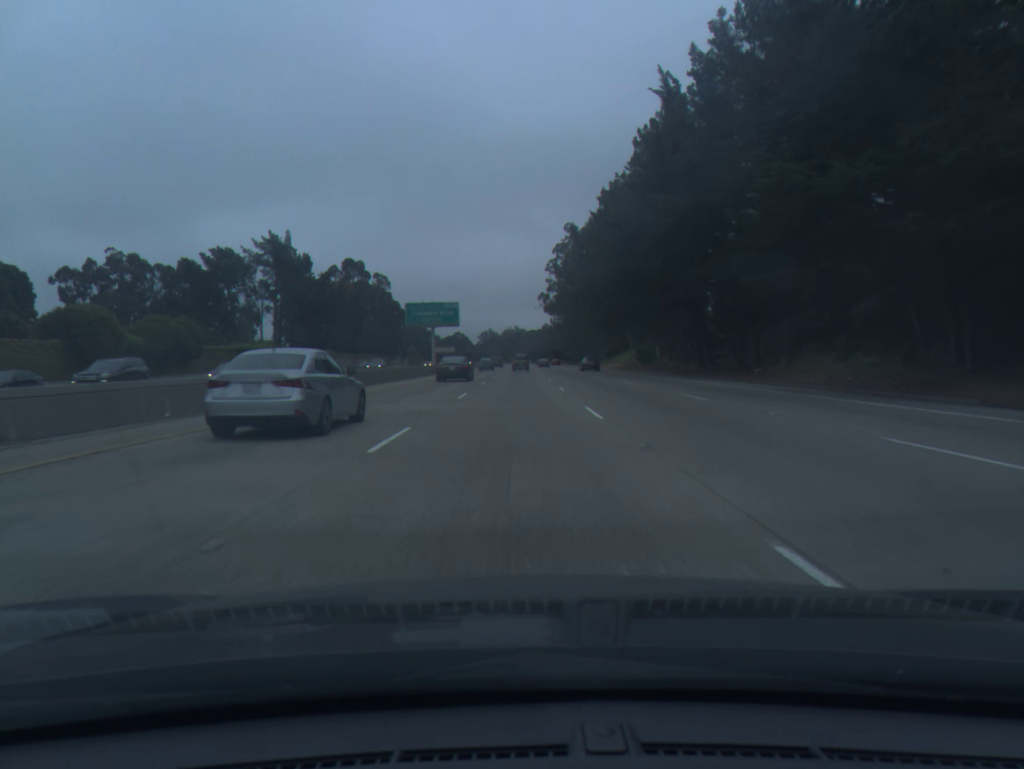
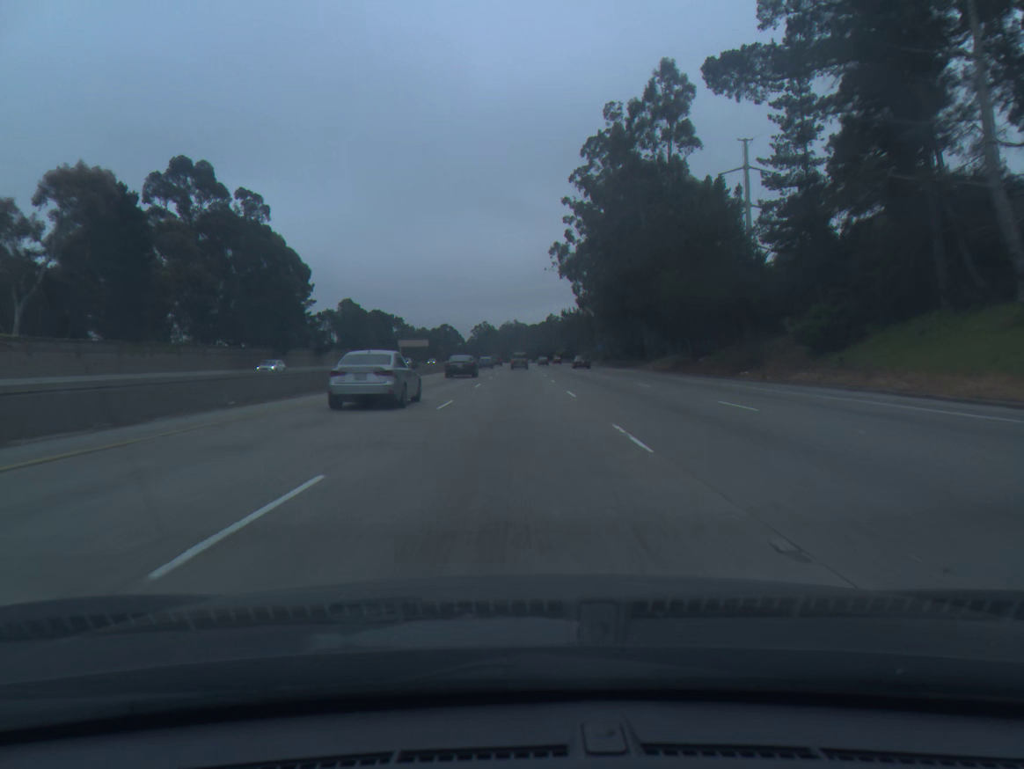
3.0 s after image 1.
(+0.1, +93.3) m; 0°
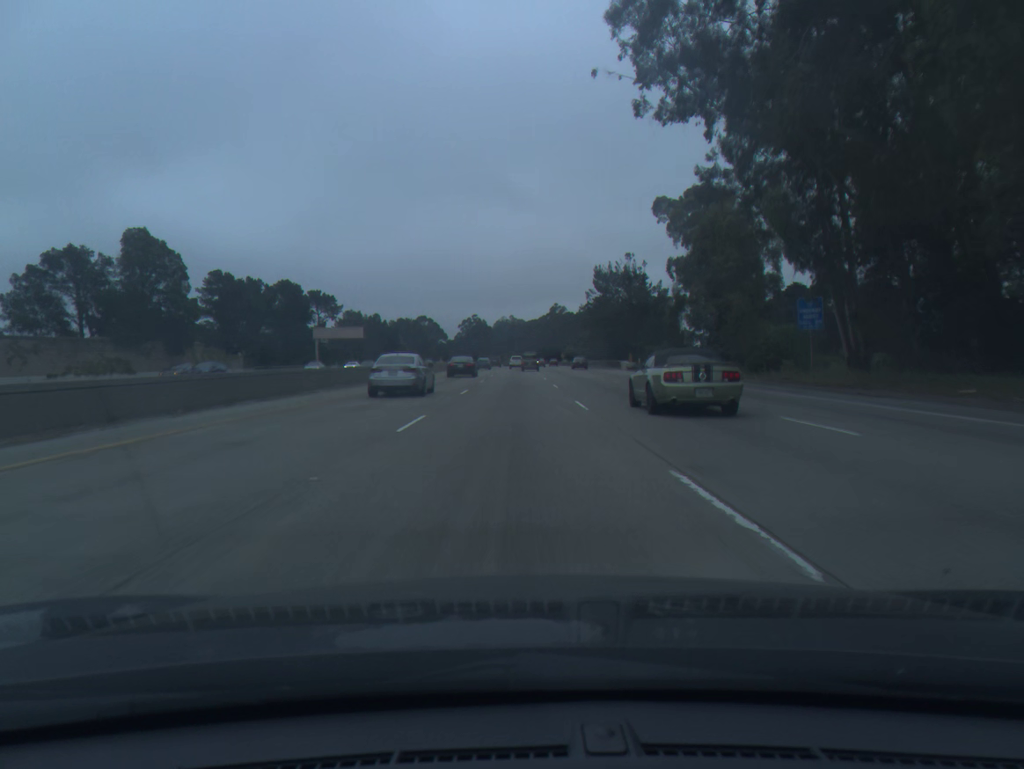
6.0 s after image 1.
(+0.1, +93.3) m; 0°
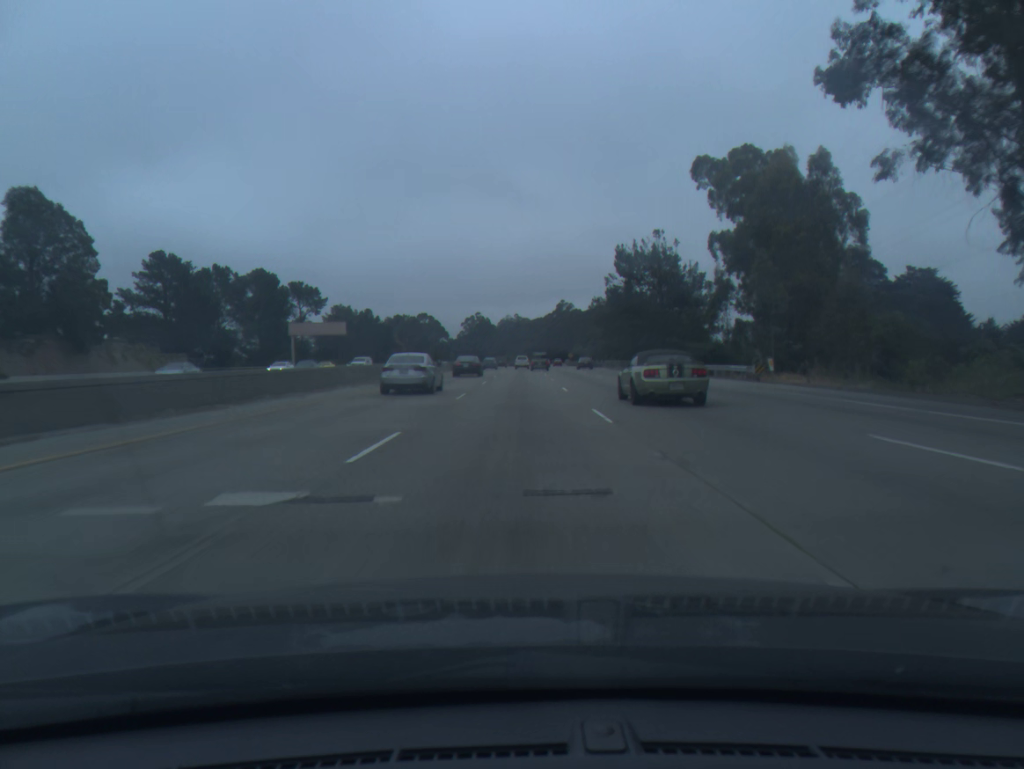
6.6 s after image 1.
(-0.1, +18.7) m; 0°
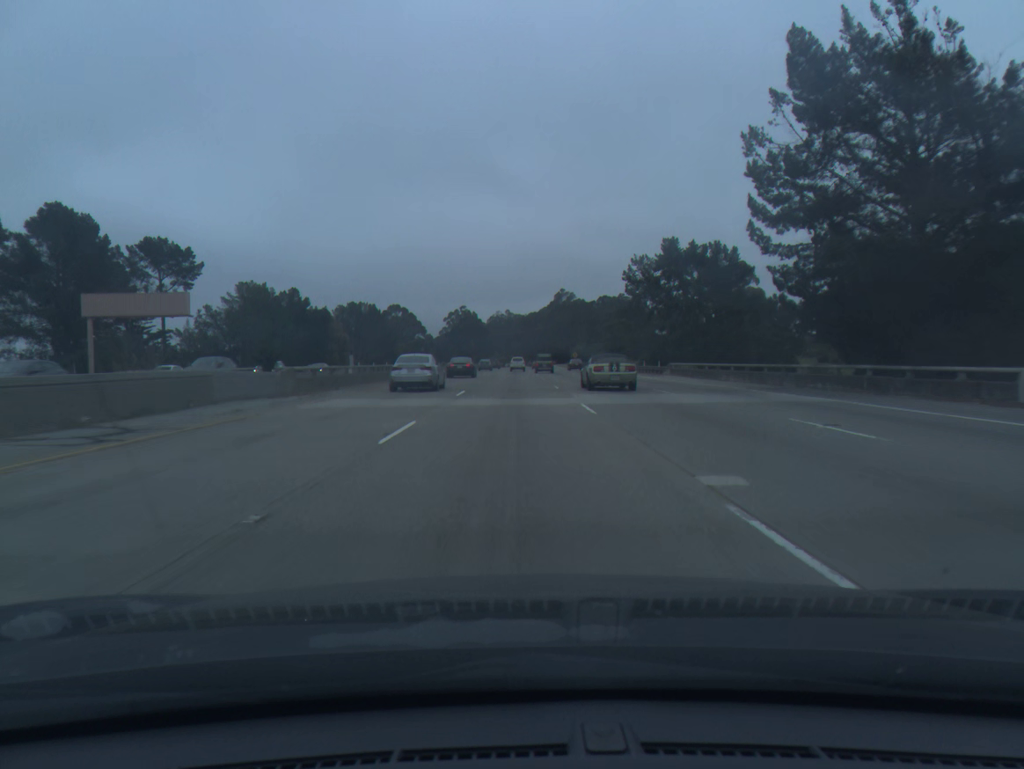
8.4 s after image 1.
(+0.1, +56.0) m; 0°
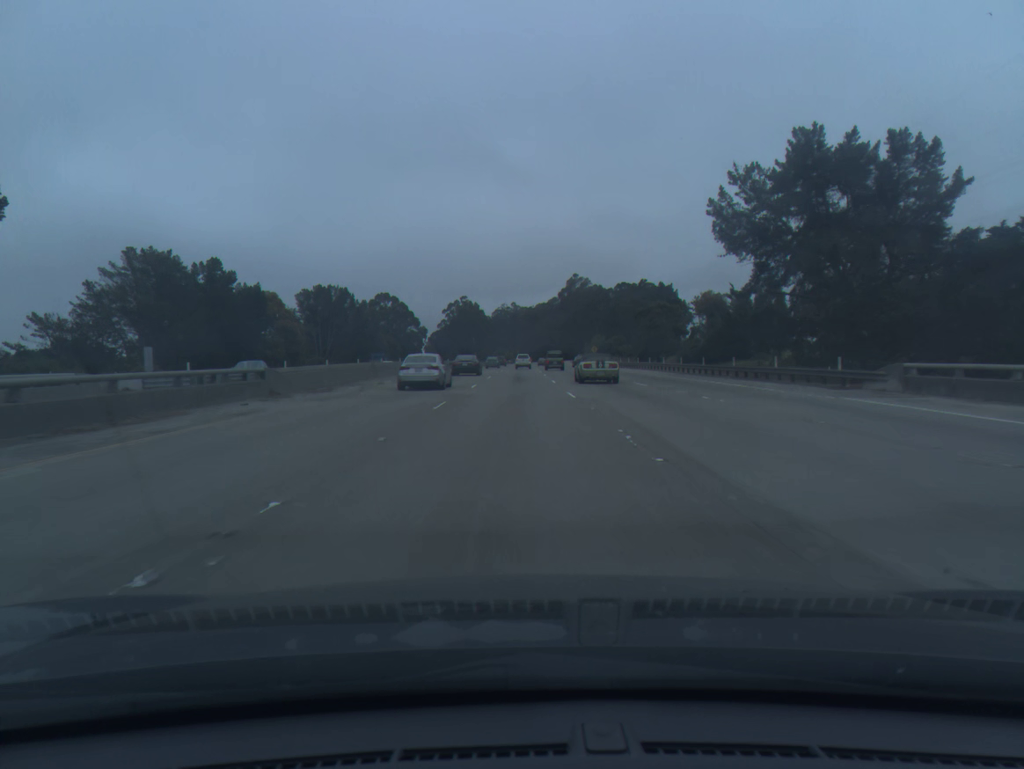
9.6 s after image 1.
(0.0, +37.3) m; 0°
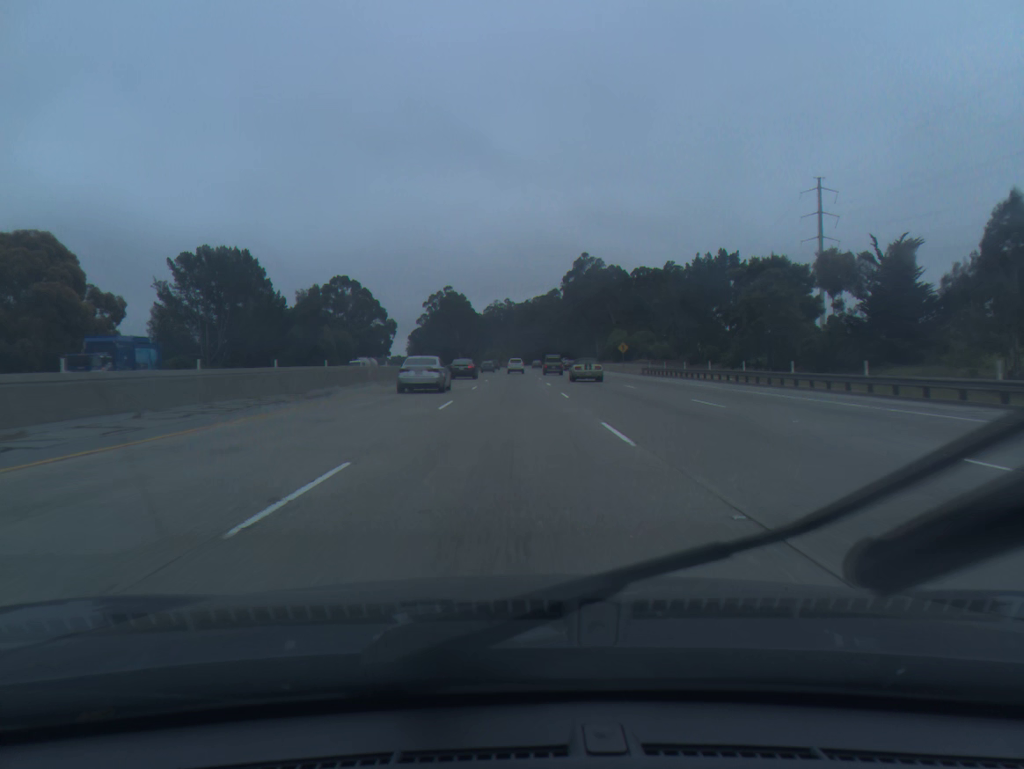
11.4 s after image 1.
(-0.1, +56.0) m; 0°
